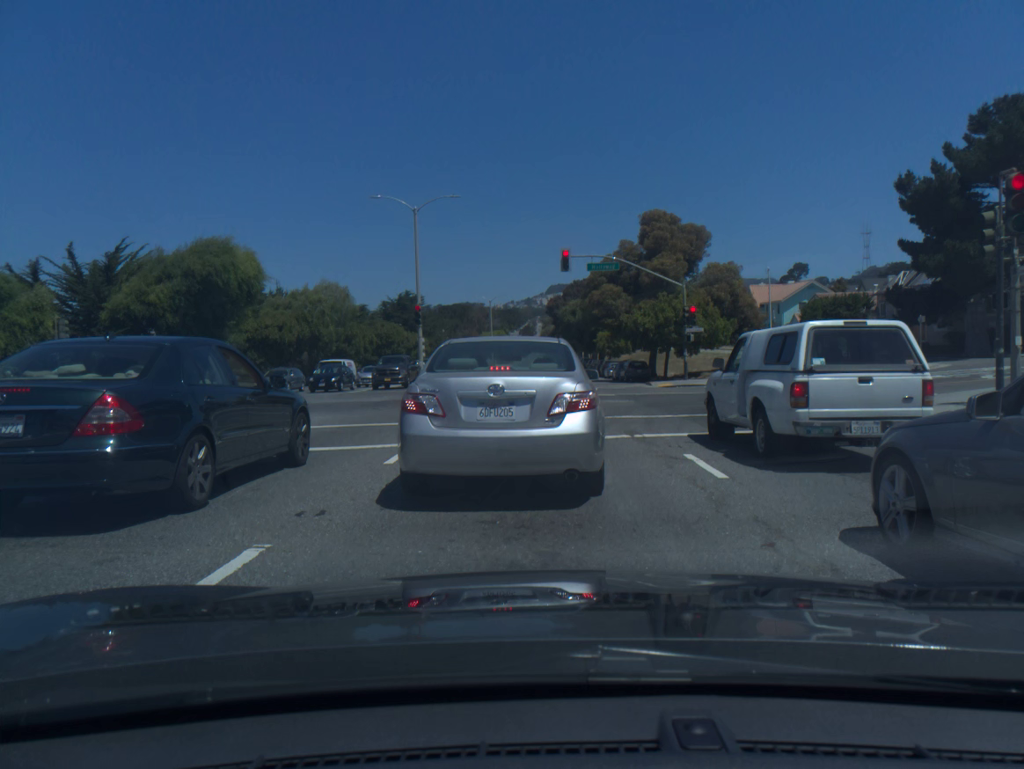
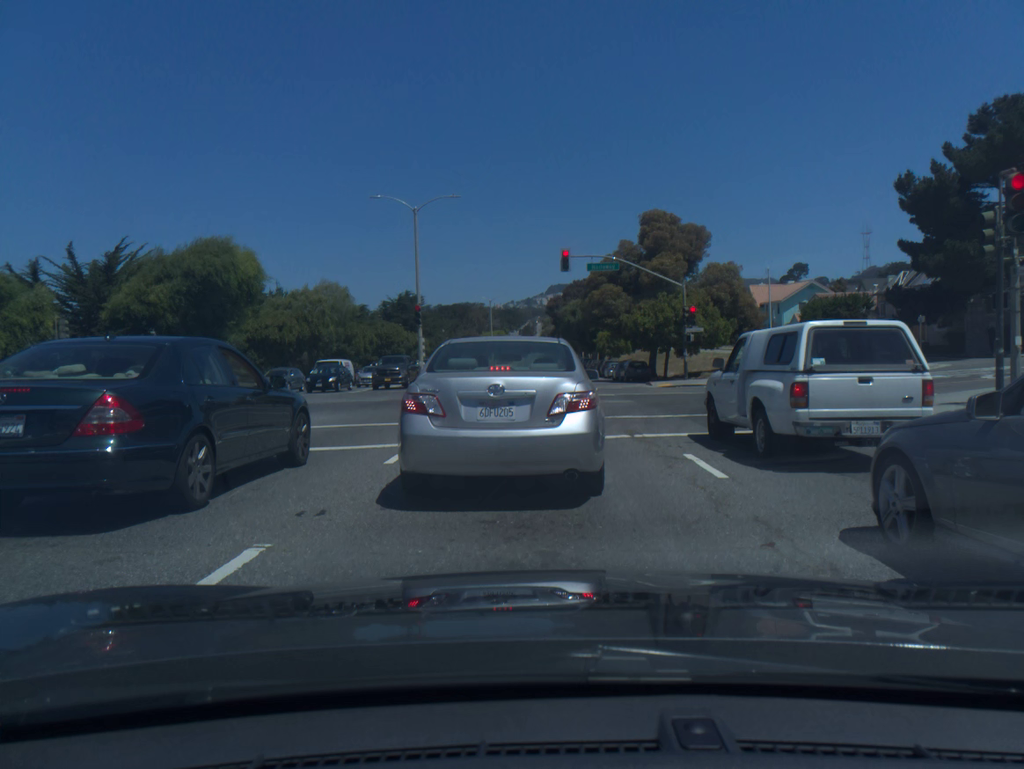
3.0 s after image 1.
(0.0, 0.0) m; 0°
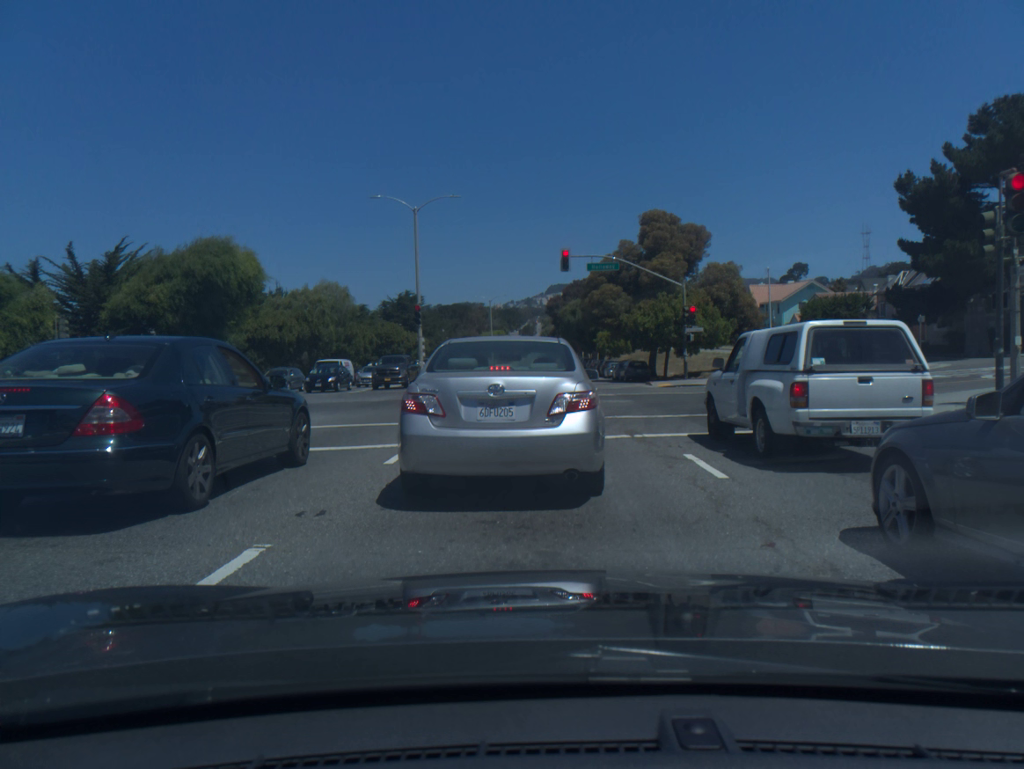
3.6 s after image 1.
(0.0, 0.0) m; 0°
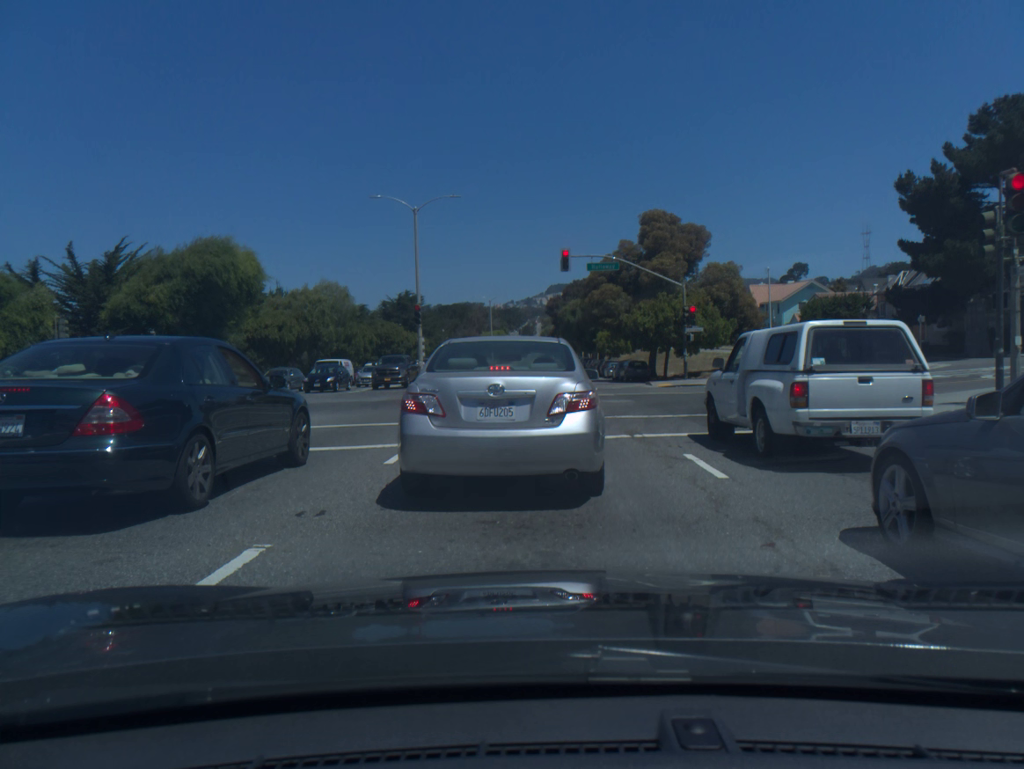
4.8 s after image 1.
(0.0, 0.0) m; 0°
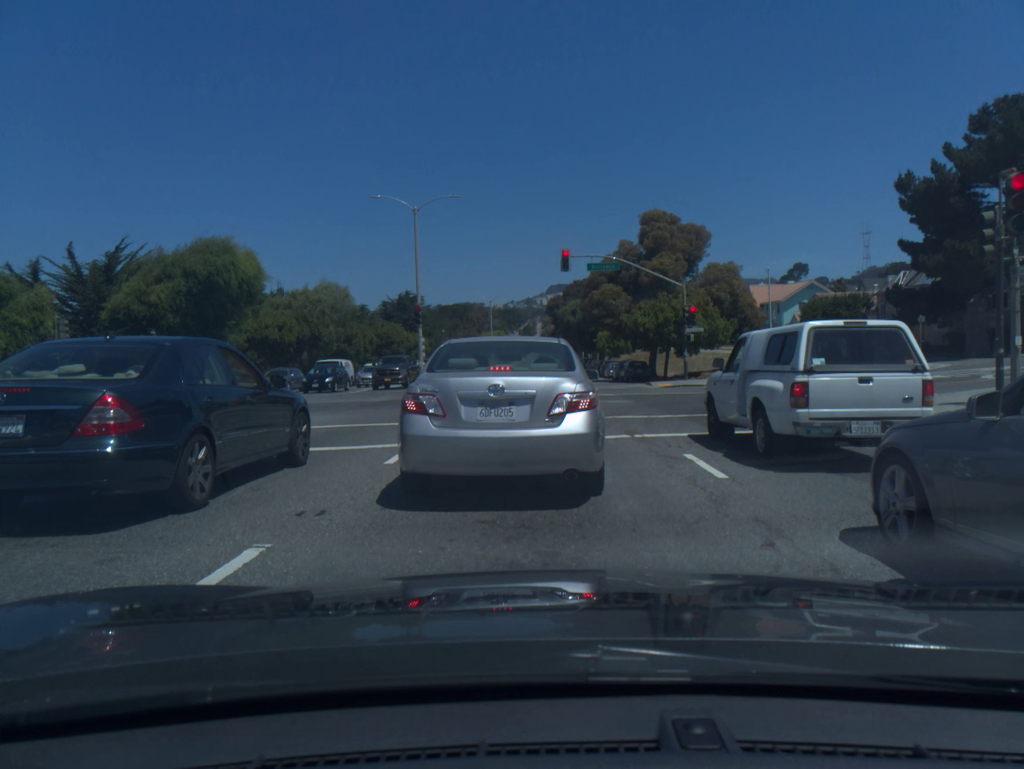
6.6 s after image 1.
(0.0, 0.0) m; 0°
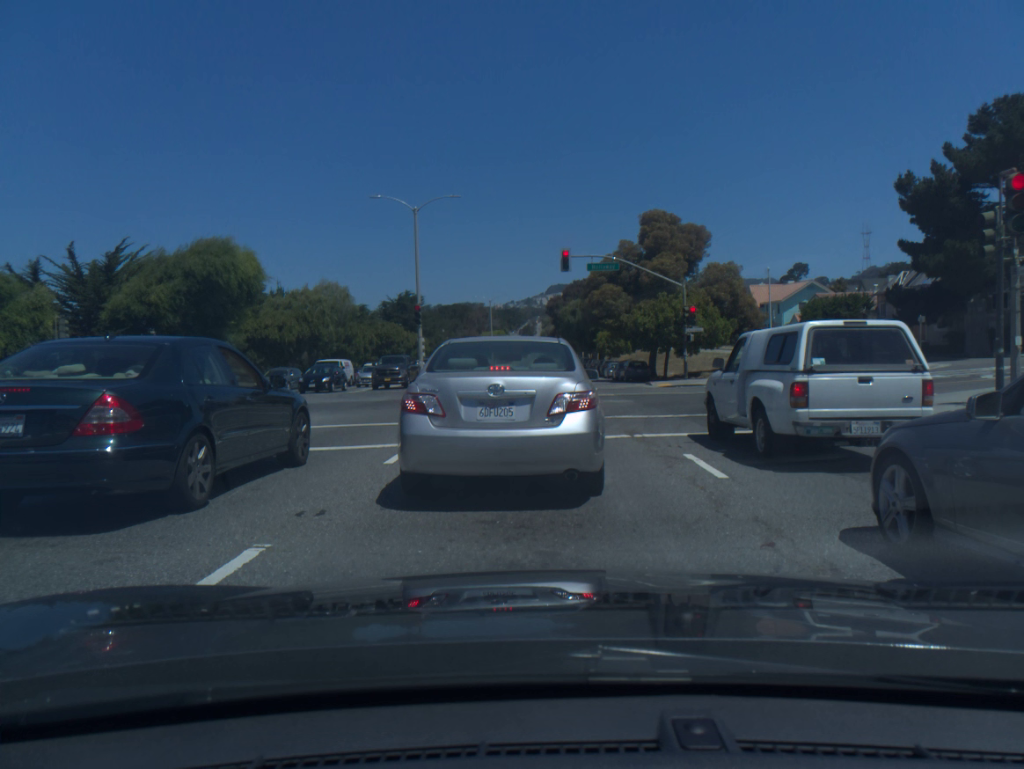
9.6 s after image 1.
(0.0, 0.0) m; 0°
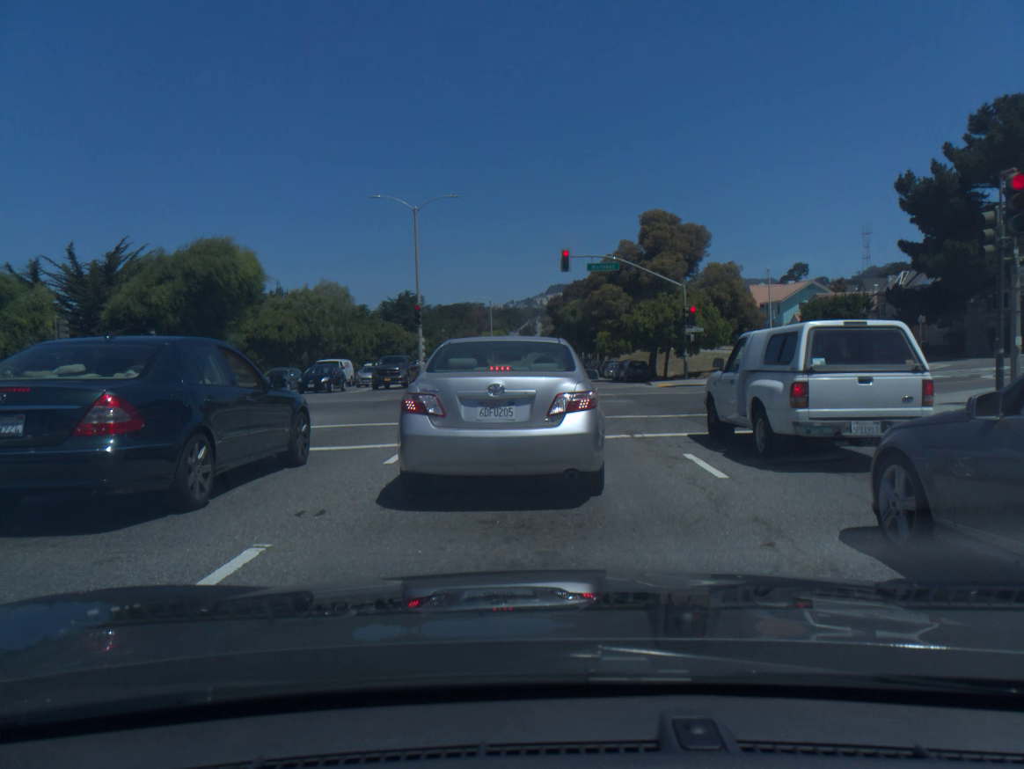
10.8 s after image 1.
(0.0, 0.0) m; 0°
